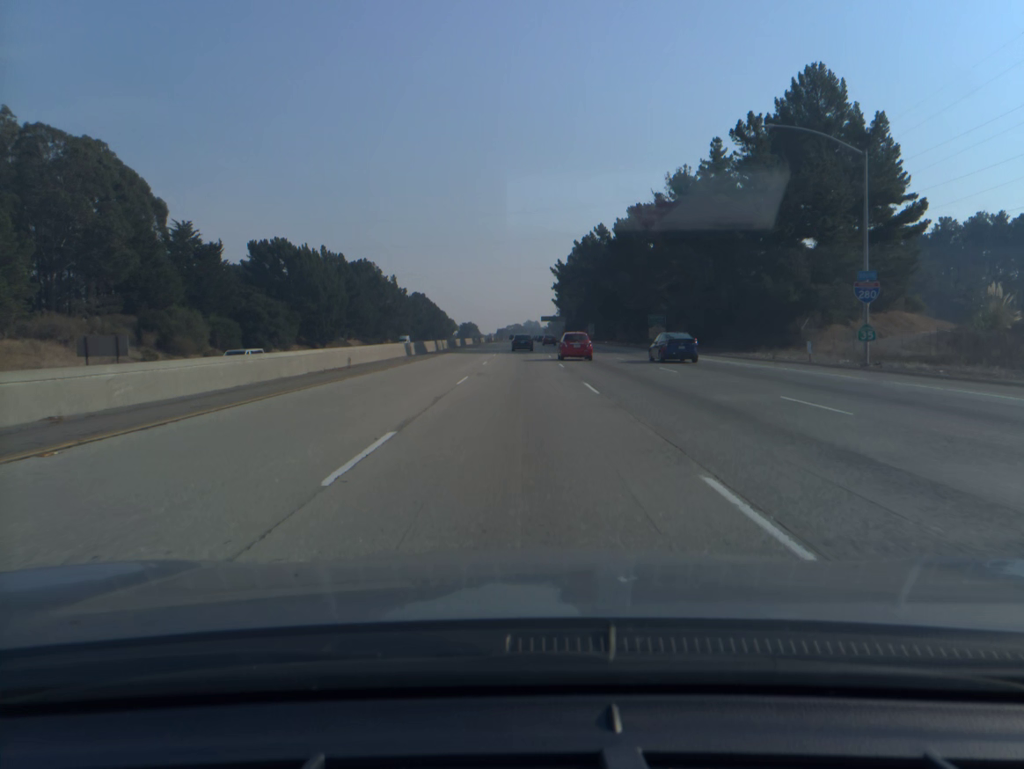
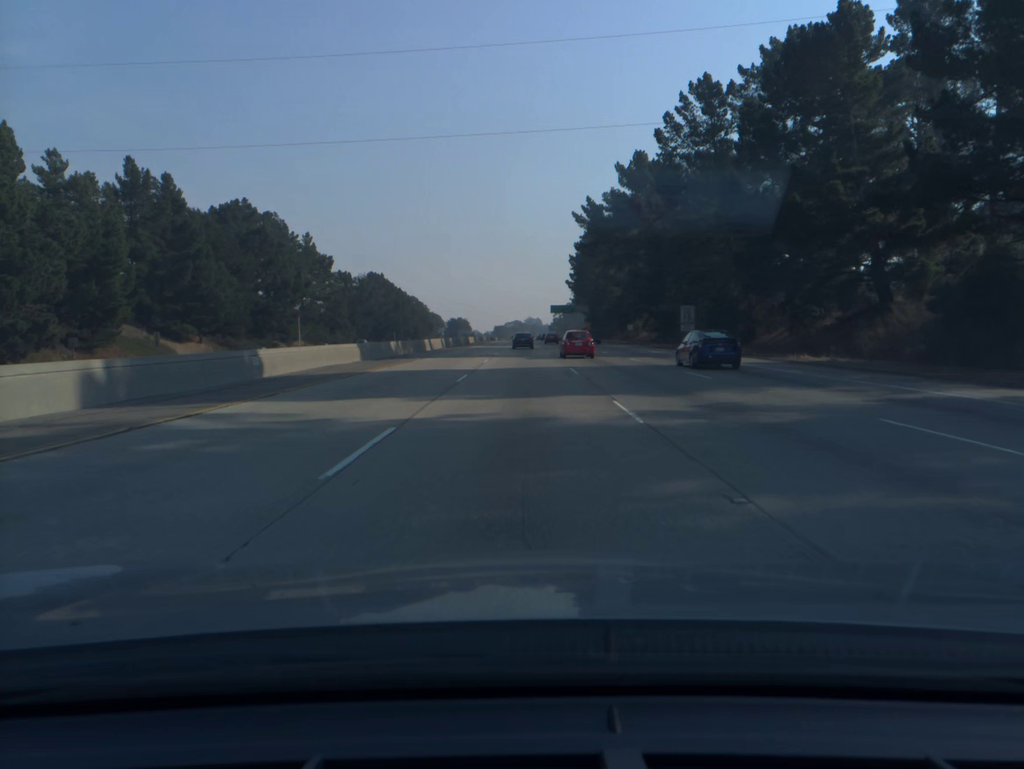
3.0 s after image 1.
(0.0, +93.9) m; 0°
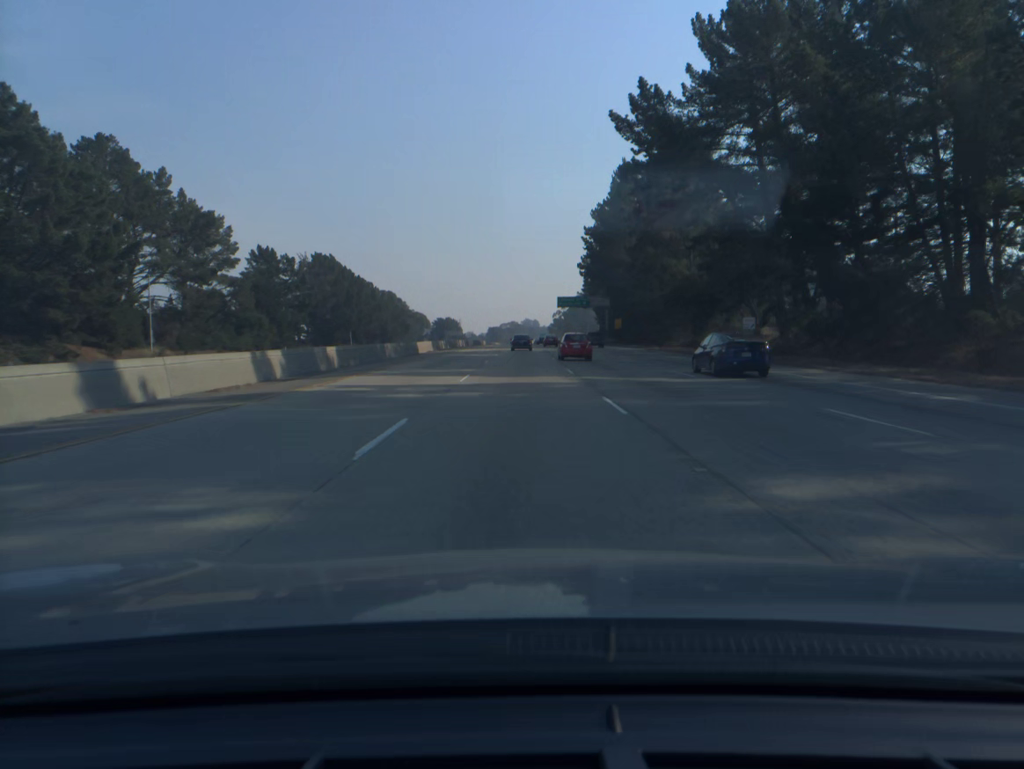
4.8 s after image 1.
(+0.1, +56.7) m; 0°
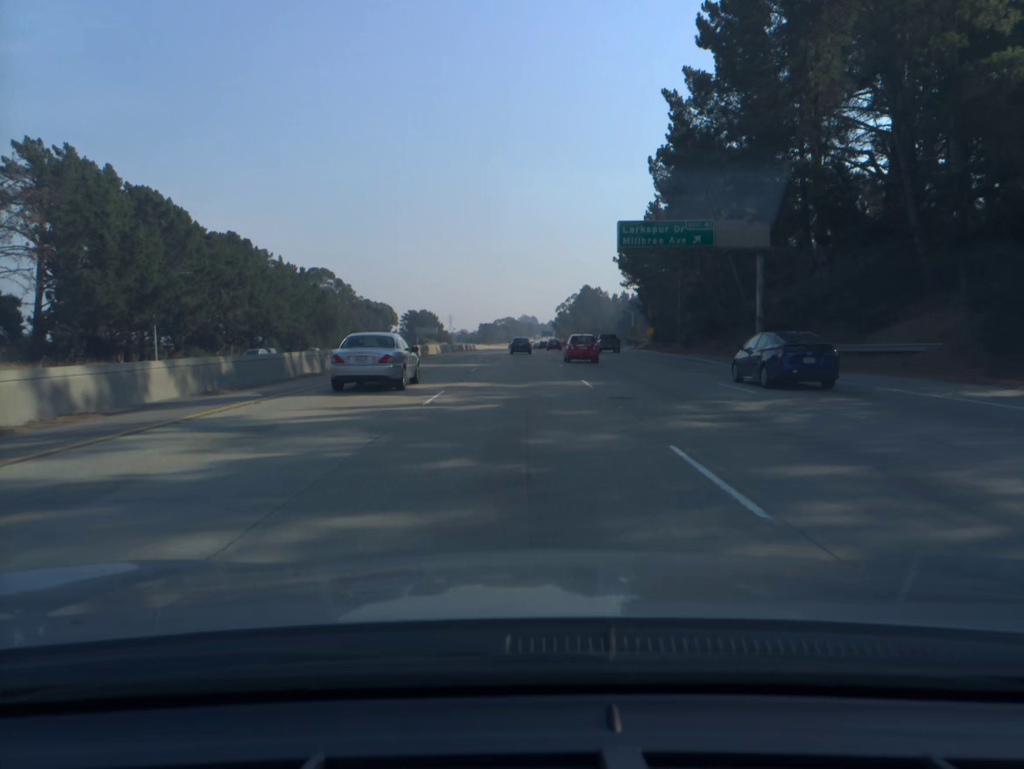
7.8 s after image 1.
(0.0, +95.0) m; 0°
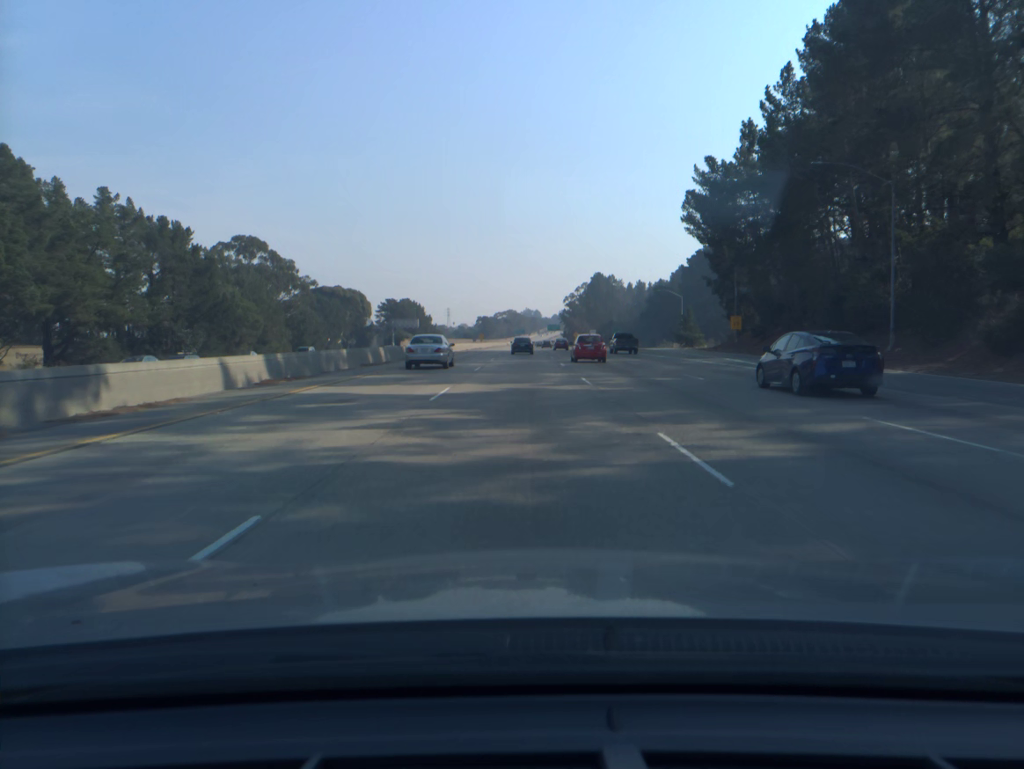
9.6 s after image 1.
(-0.1, +57.1) m; 0°
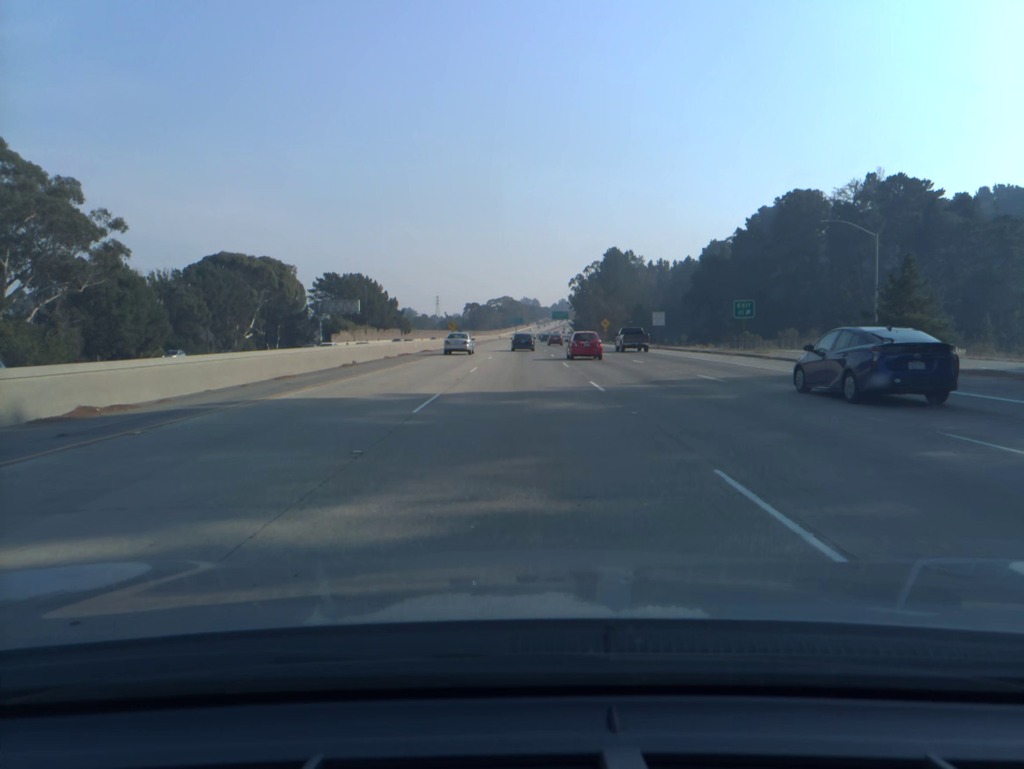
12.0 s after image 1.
(+0.1, +75.9) m; 0°
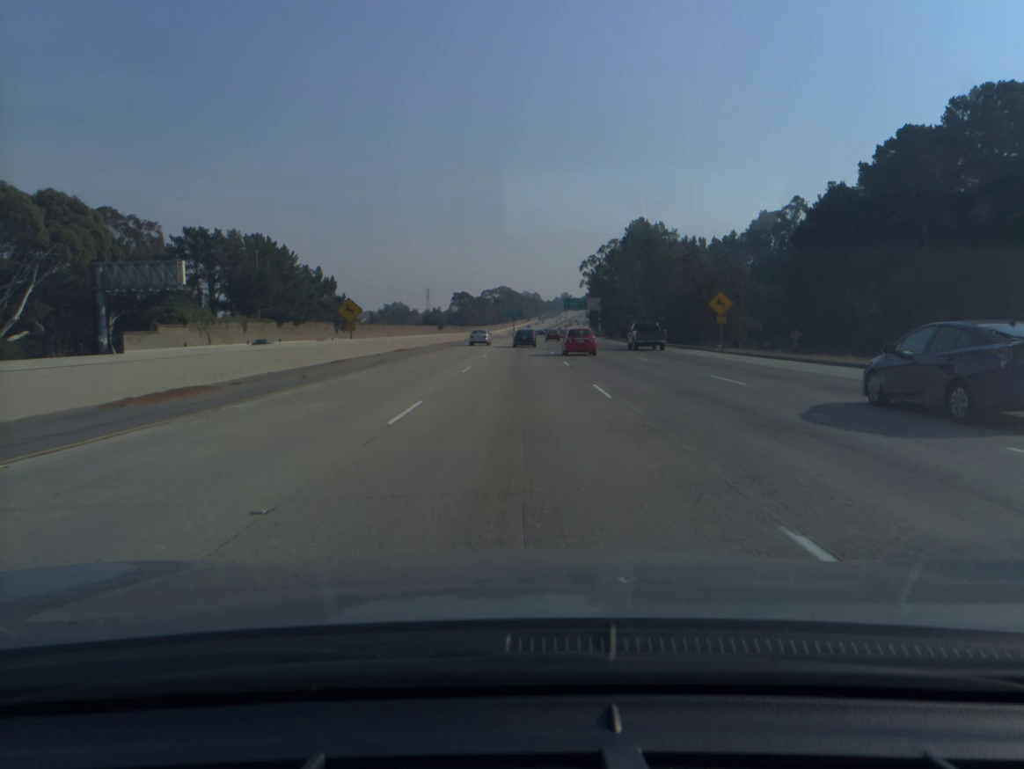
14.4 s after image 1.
(+0.1, +75.4) m; 0°
